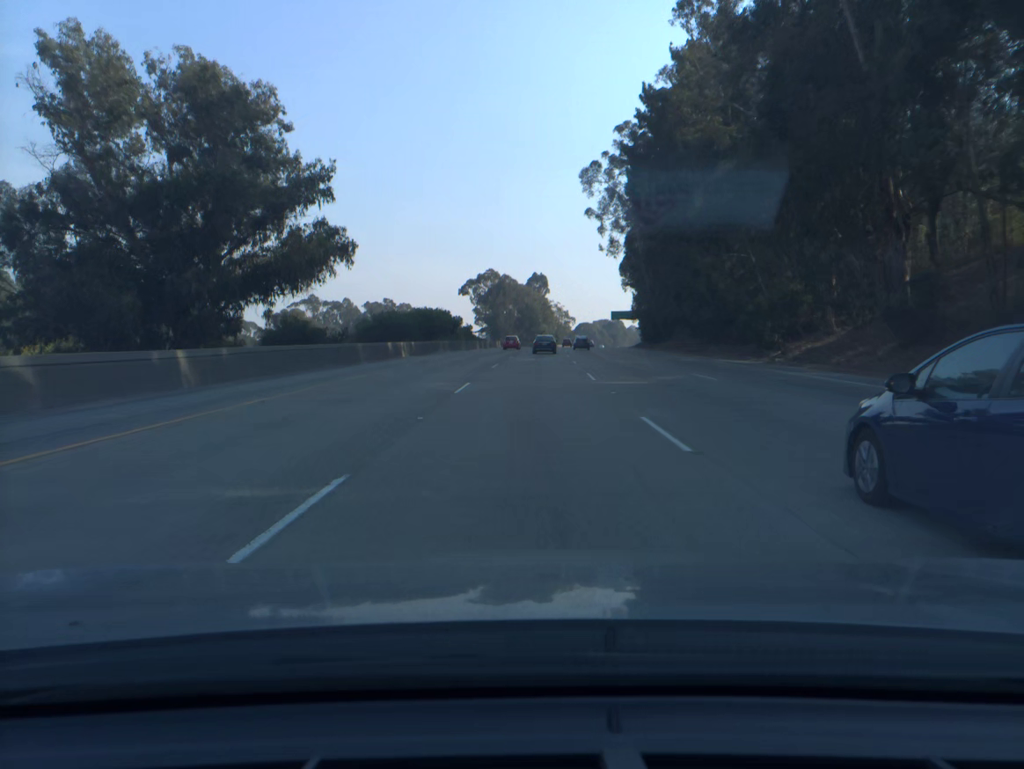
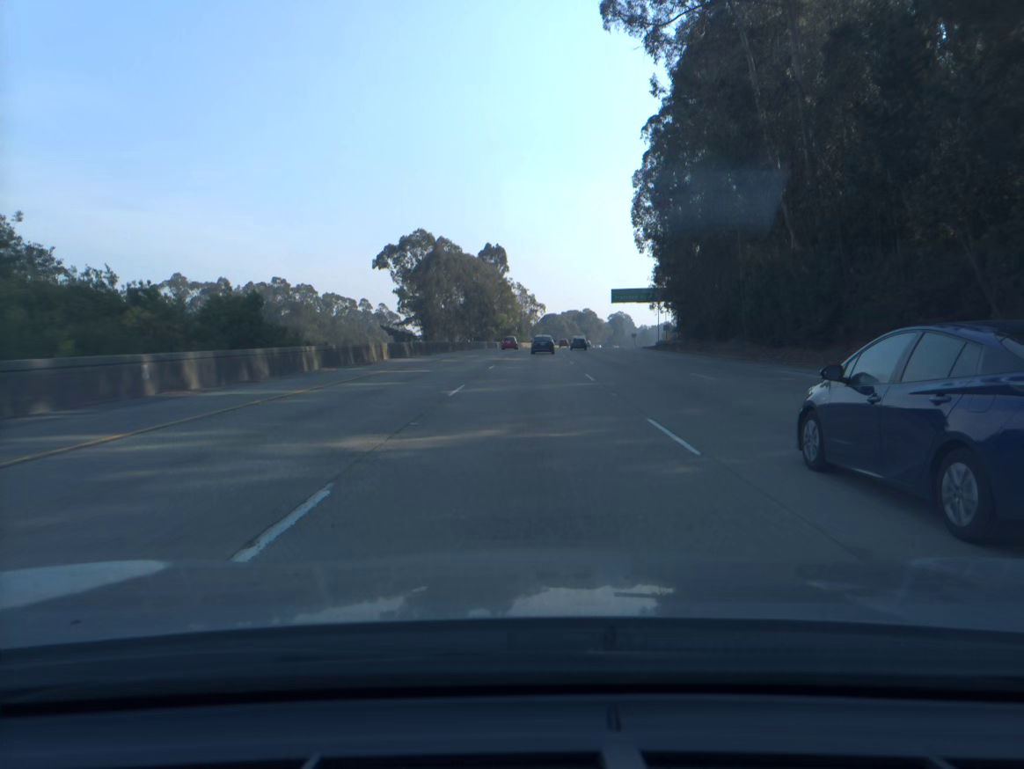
(+2.0, +73.1) m; +3°
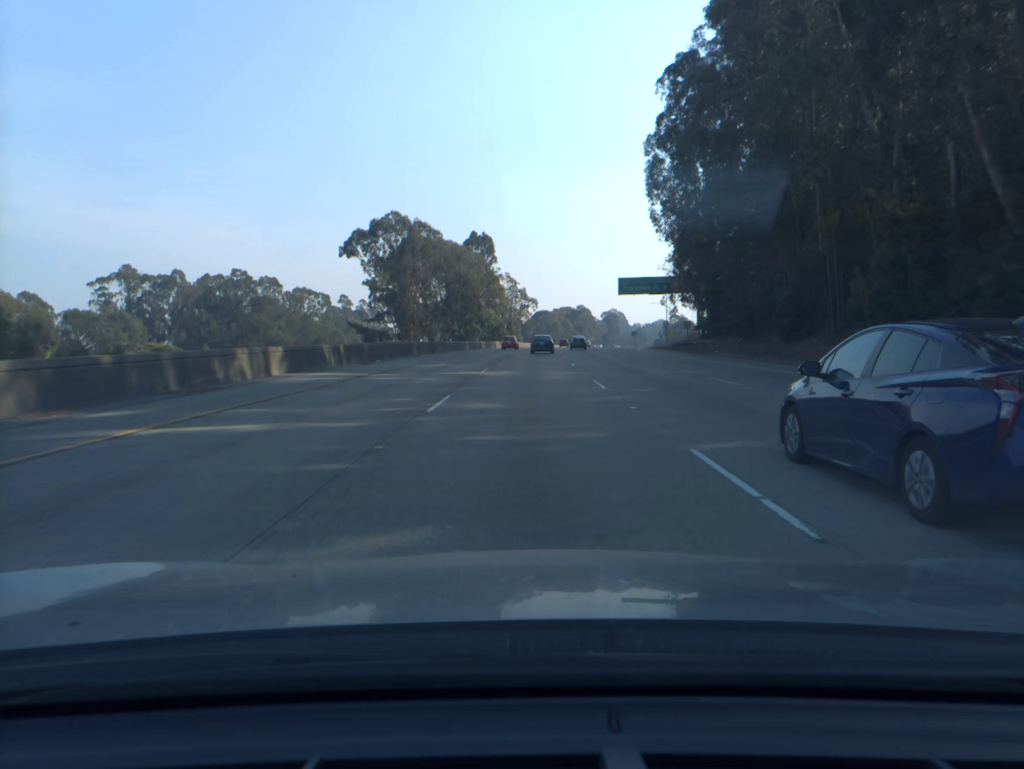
(+0.1, +18.3) m; +1°
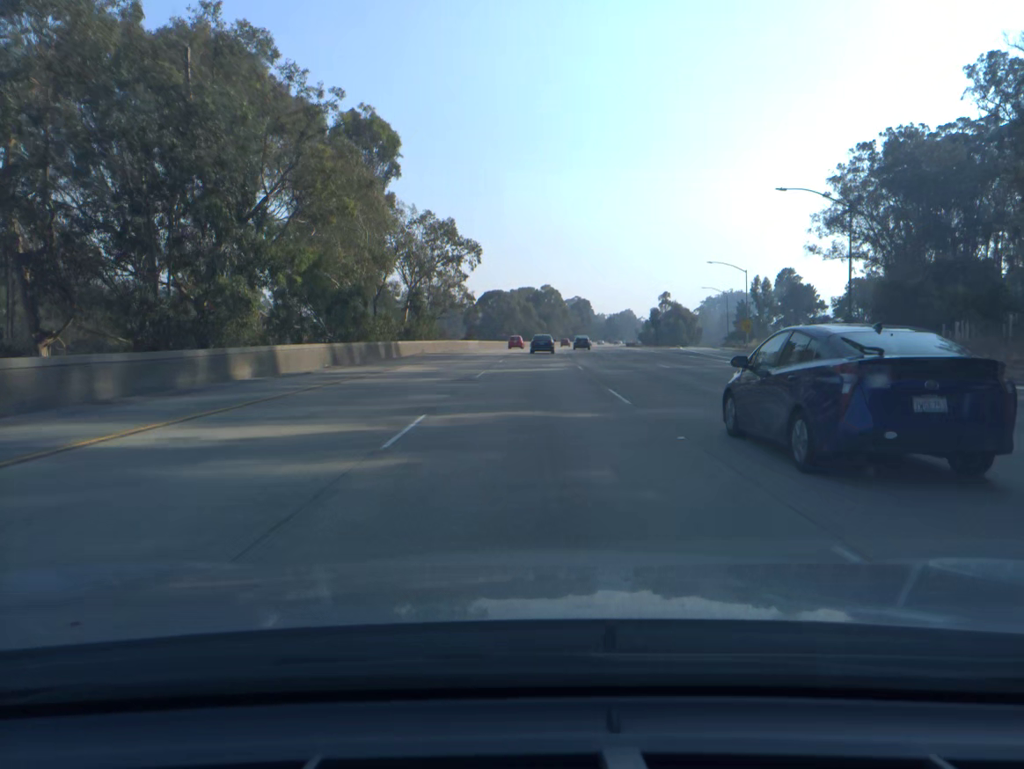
(+2.5, +91.7) m; +3°
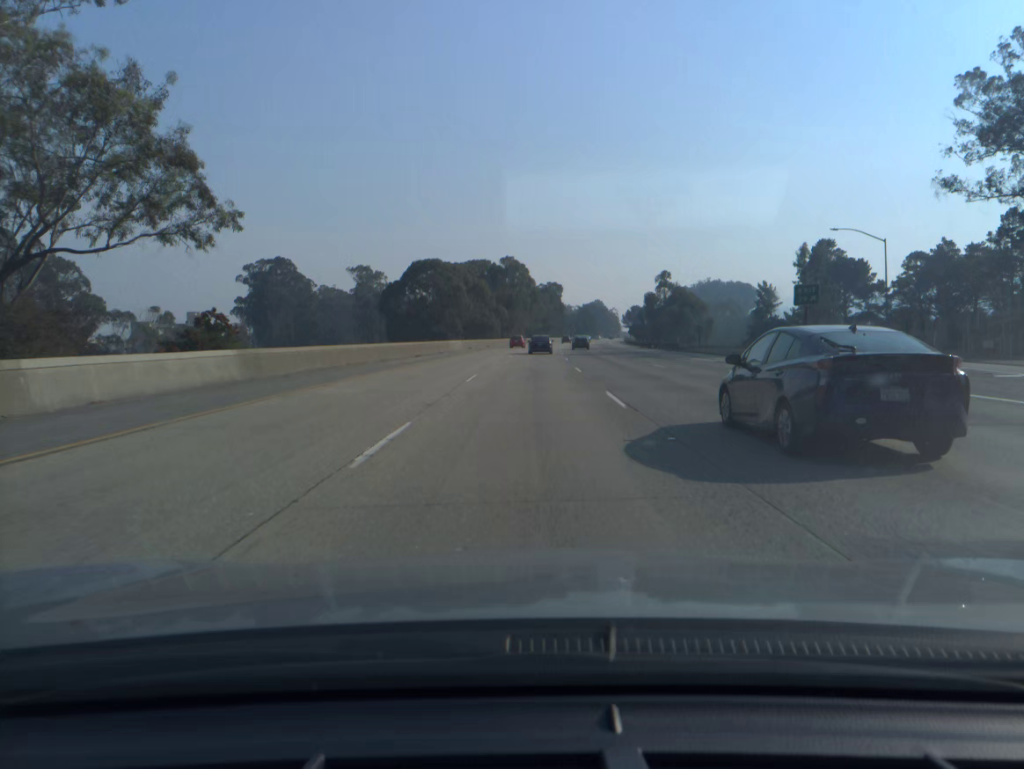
(+1.9, +73.4) m; +3°
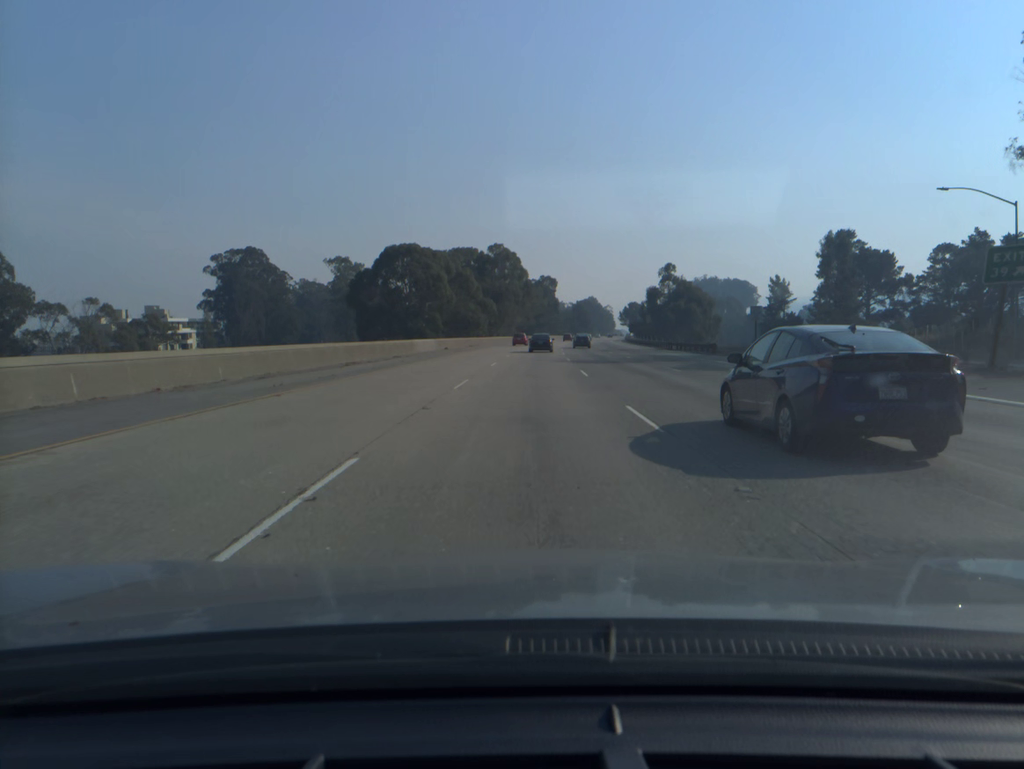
(+0.1, +18.4) m; +1°
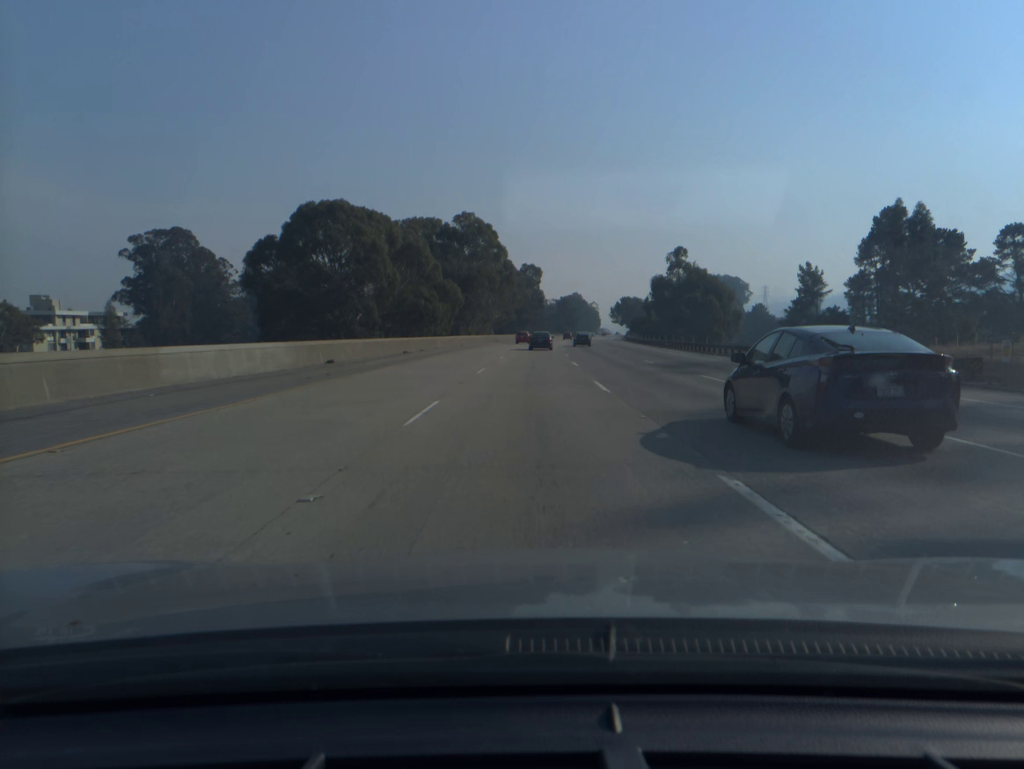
(+0.4, +36.9) m; +1°
